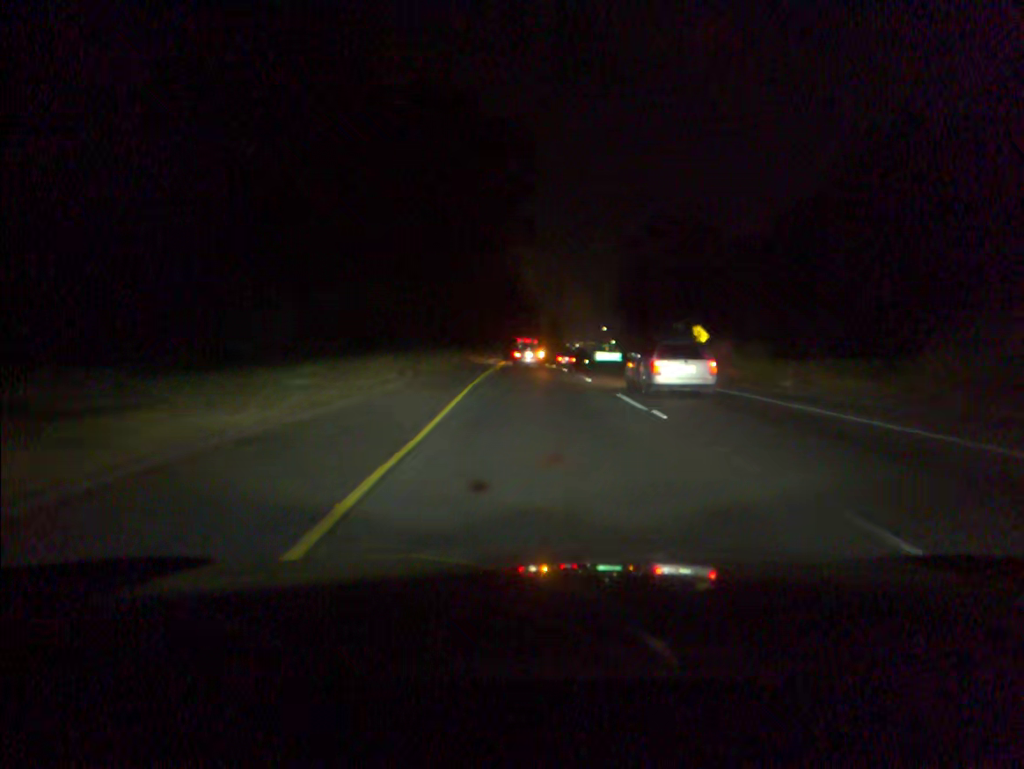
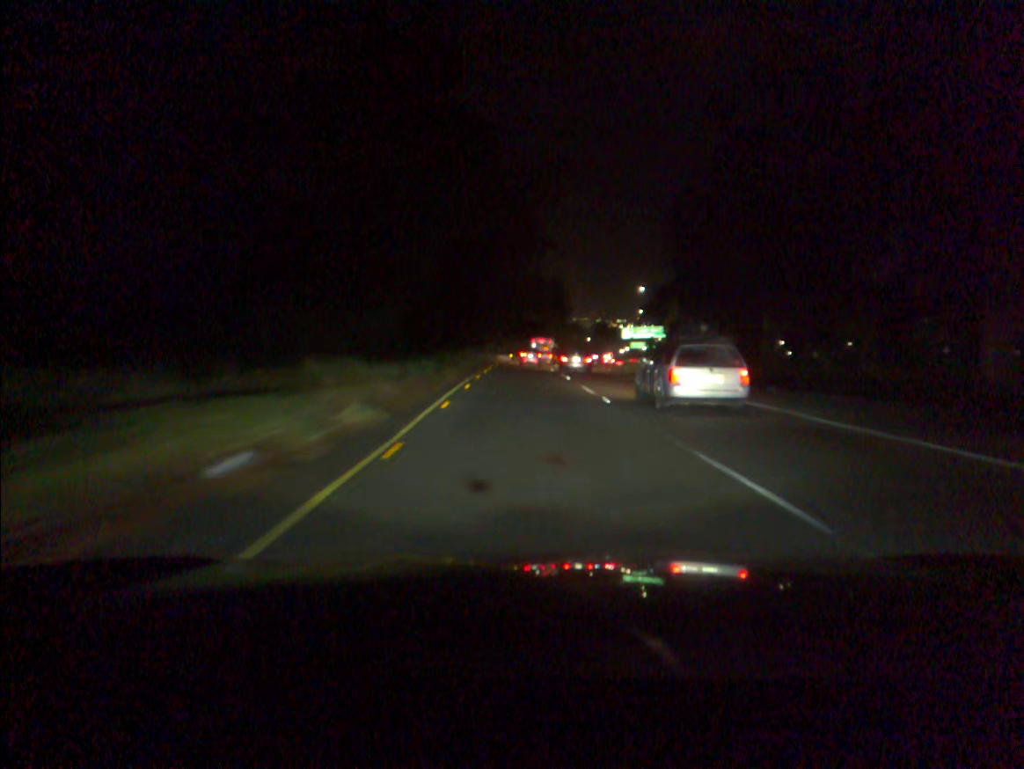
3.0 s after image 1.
(+0.2, +69.3) m; +1°
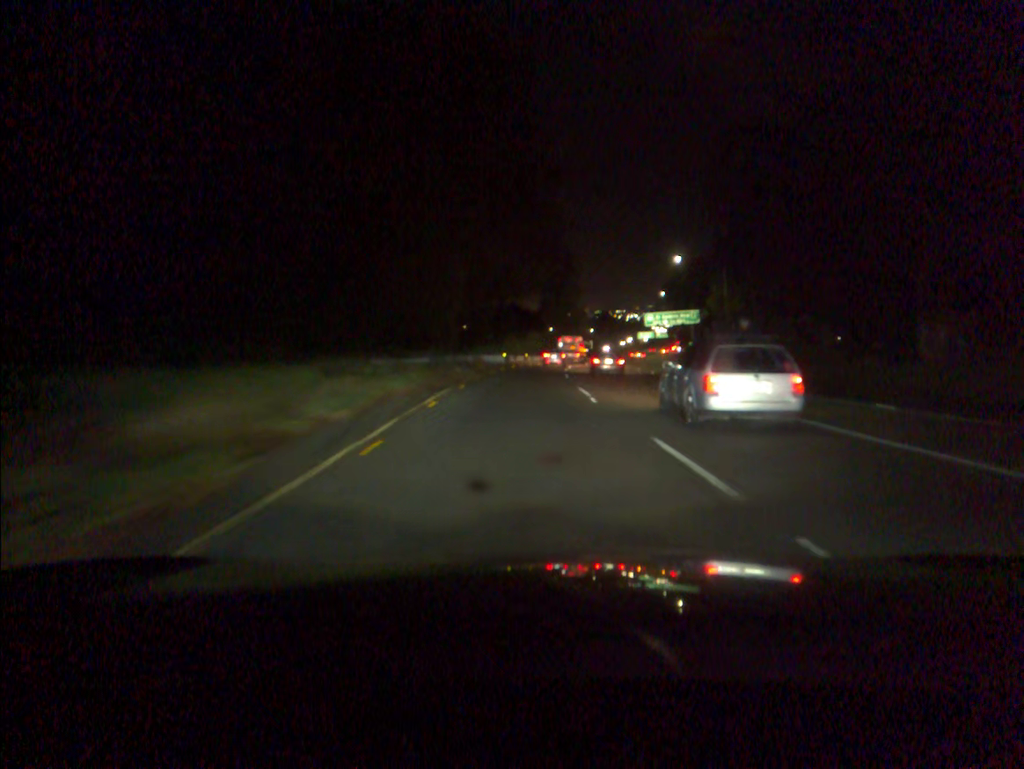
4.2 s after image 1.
(0.0, +29.2) m; 0°
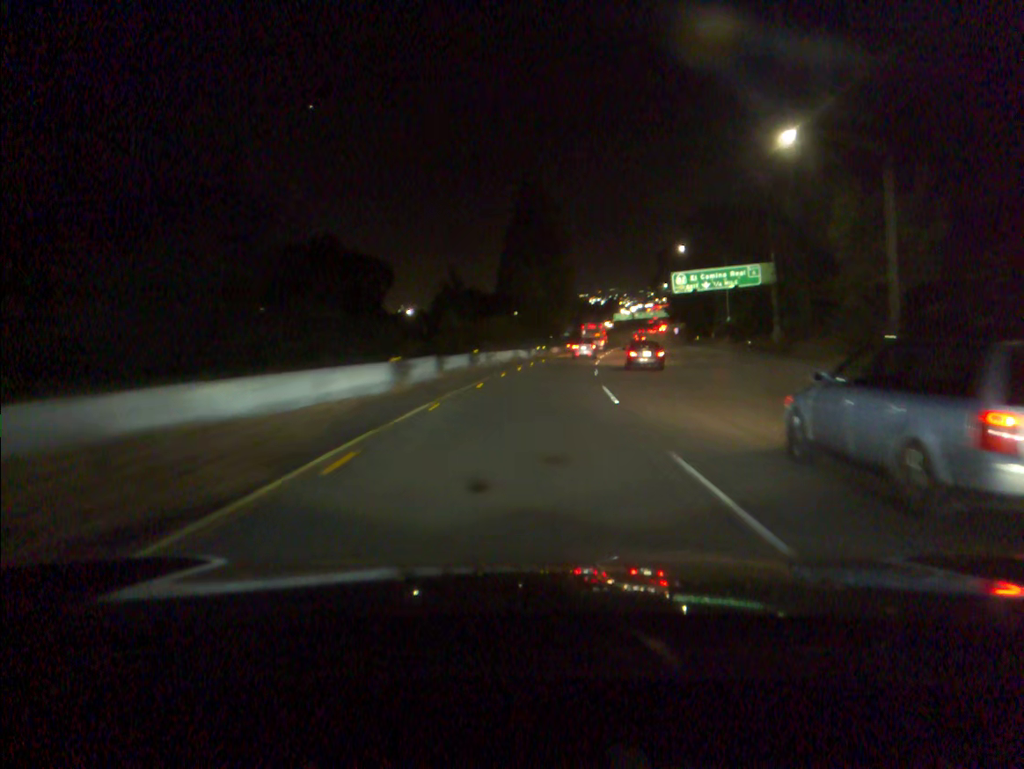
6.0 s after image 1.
(+0.7, +46.8) m; +3°
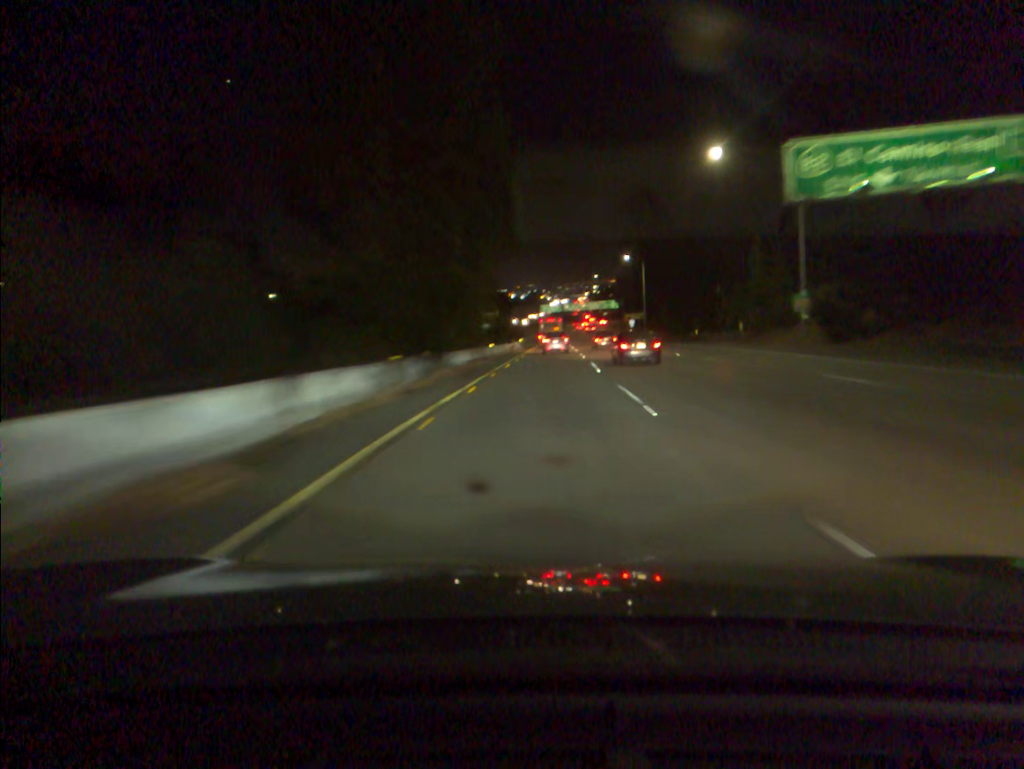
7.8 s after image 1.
(+2.3, +49.3) m; +6°
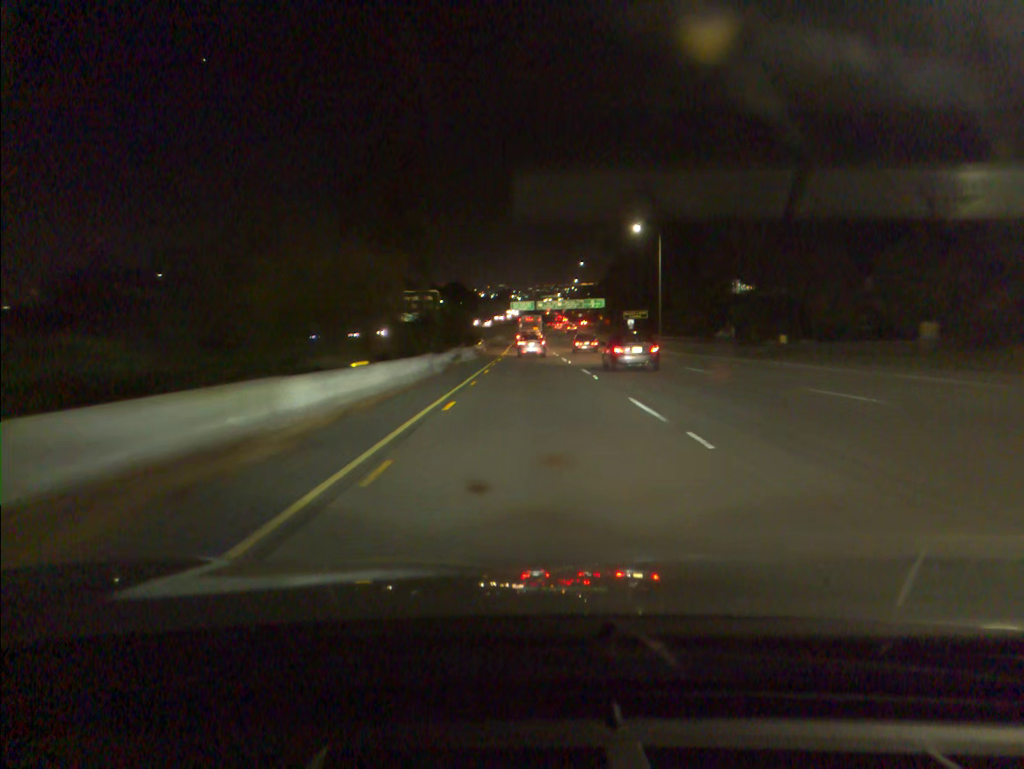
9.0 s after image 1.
(+0.7, +33.9) m; +2°
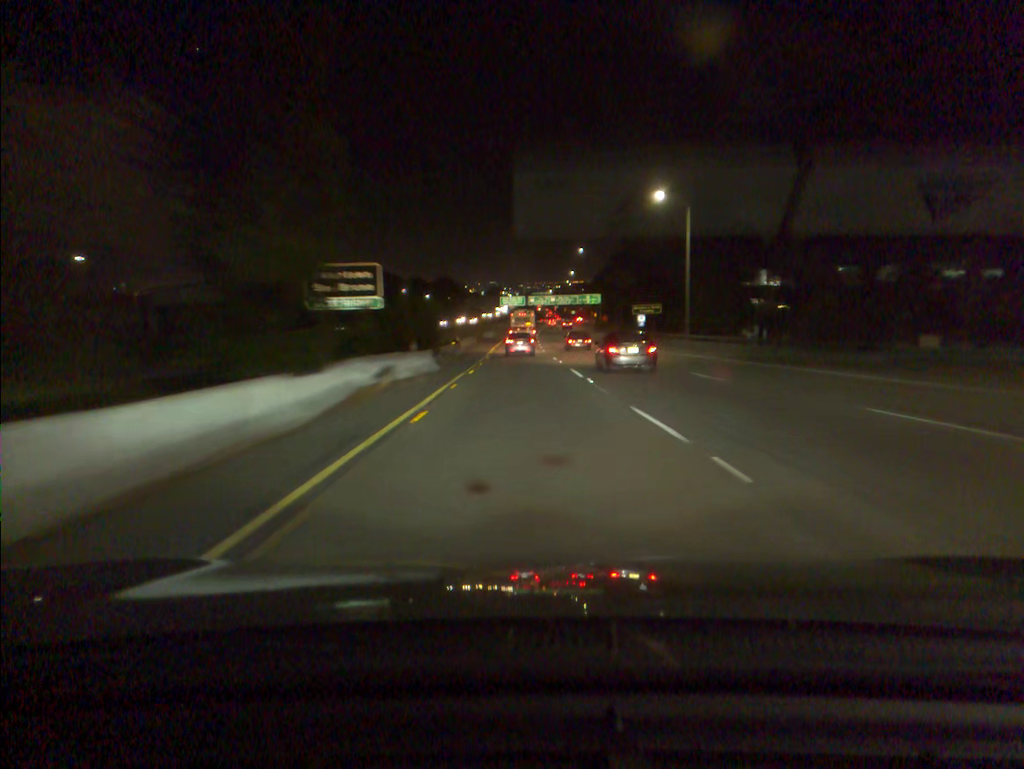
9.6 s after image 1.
(+0.1, +17.1) m; +1°
